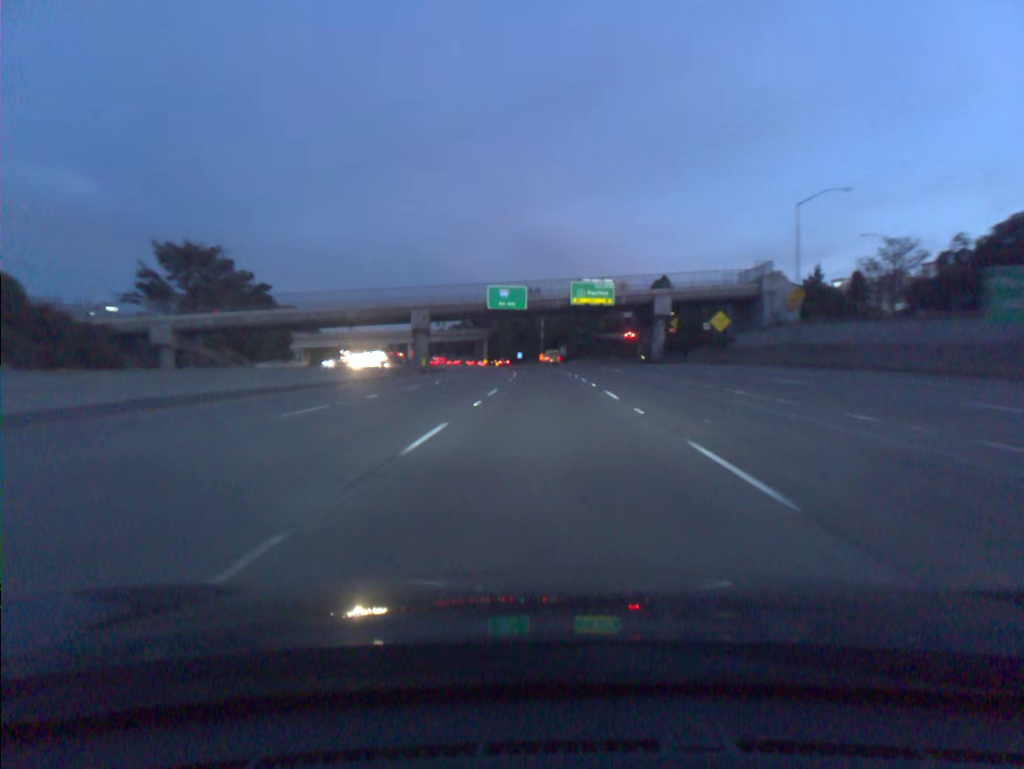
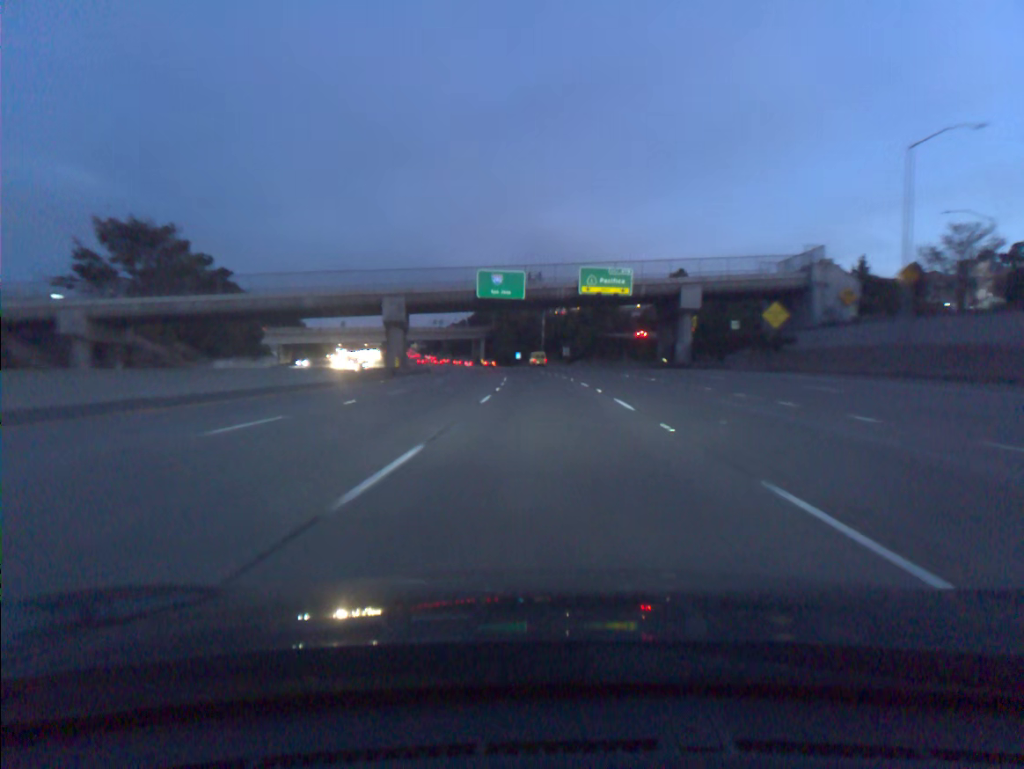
(0.0, +17.9) m; 0°
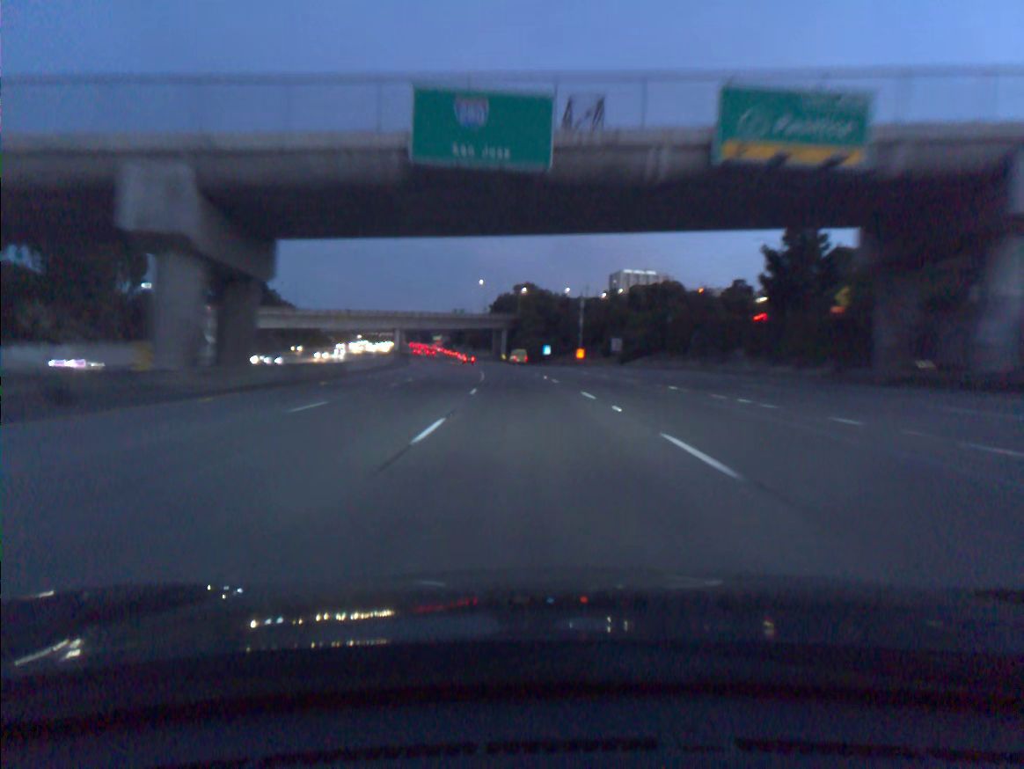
(-0.8, +53.7) m; -2°
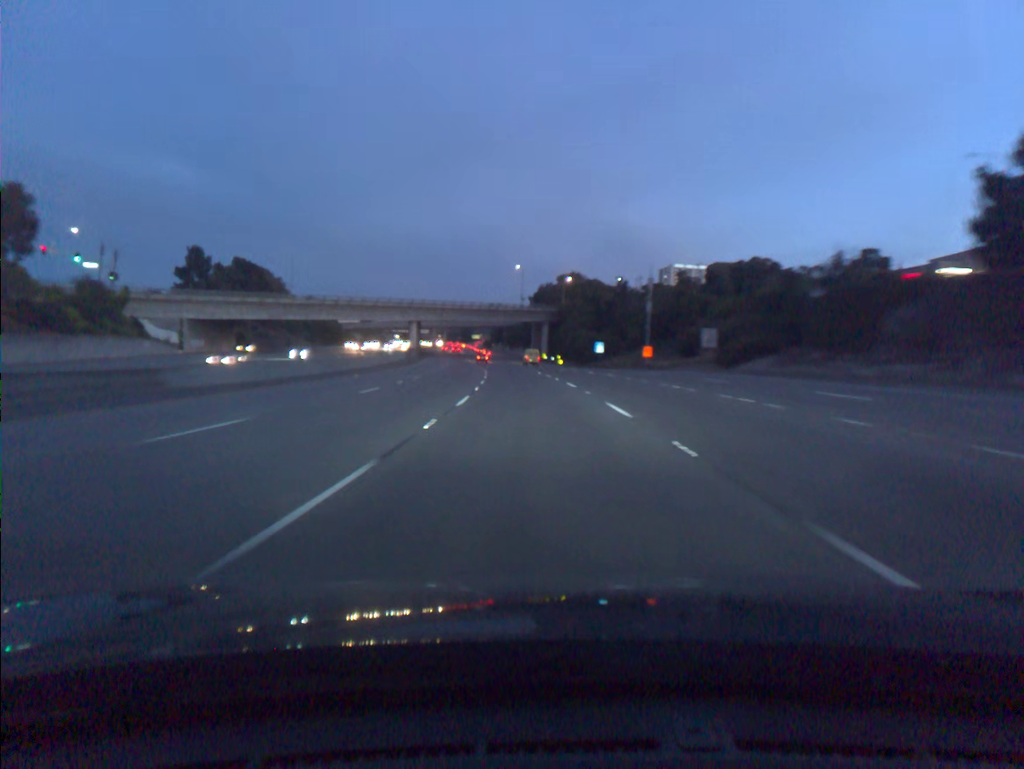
(-1.0, +36.0) m; -3°
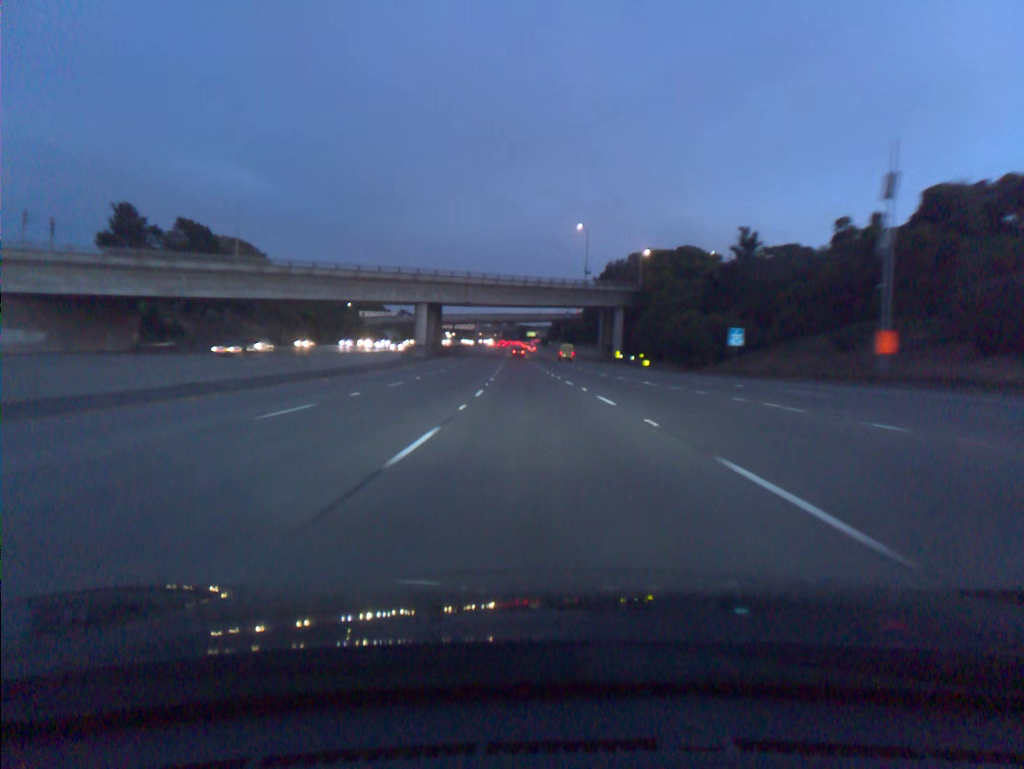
(-2.1, +54.2) m; -4°
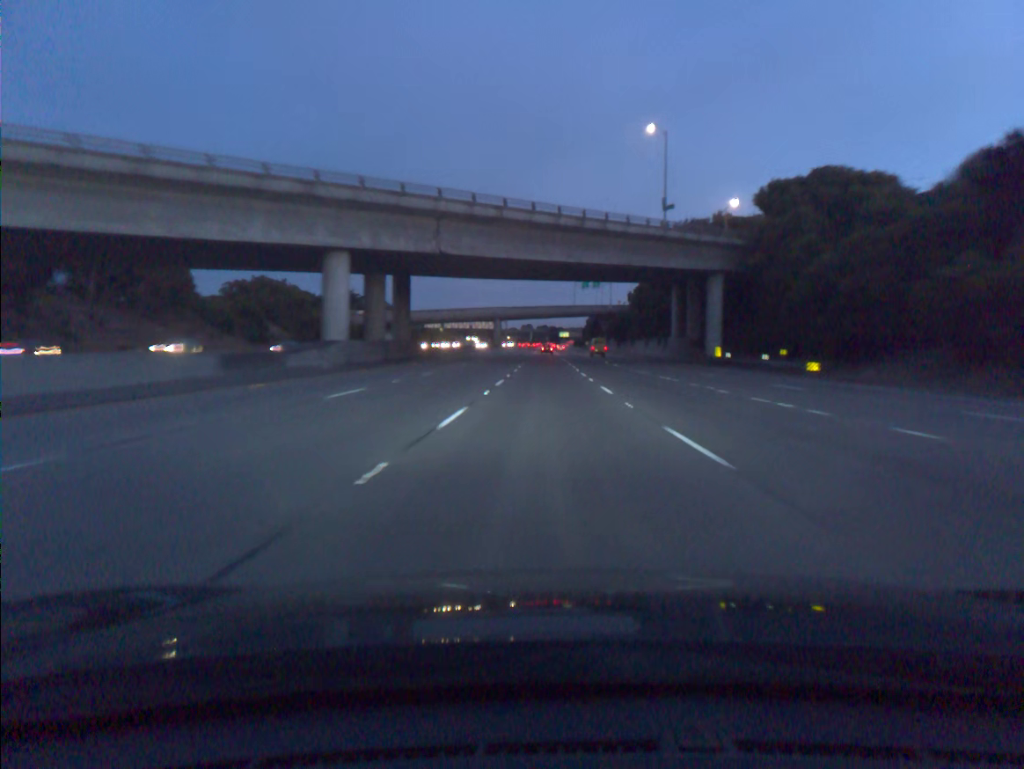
(-1.4, +54.5) m; -2°
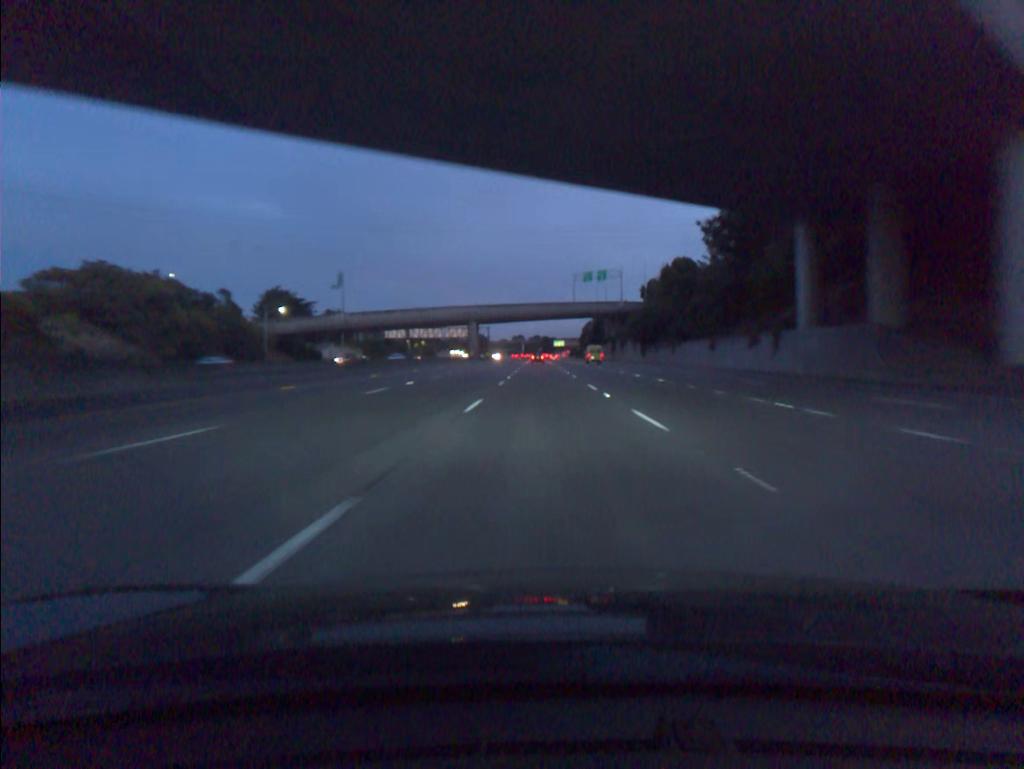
(+0.1, +54.5) m; 0°
